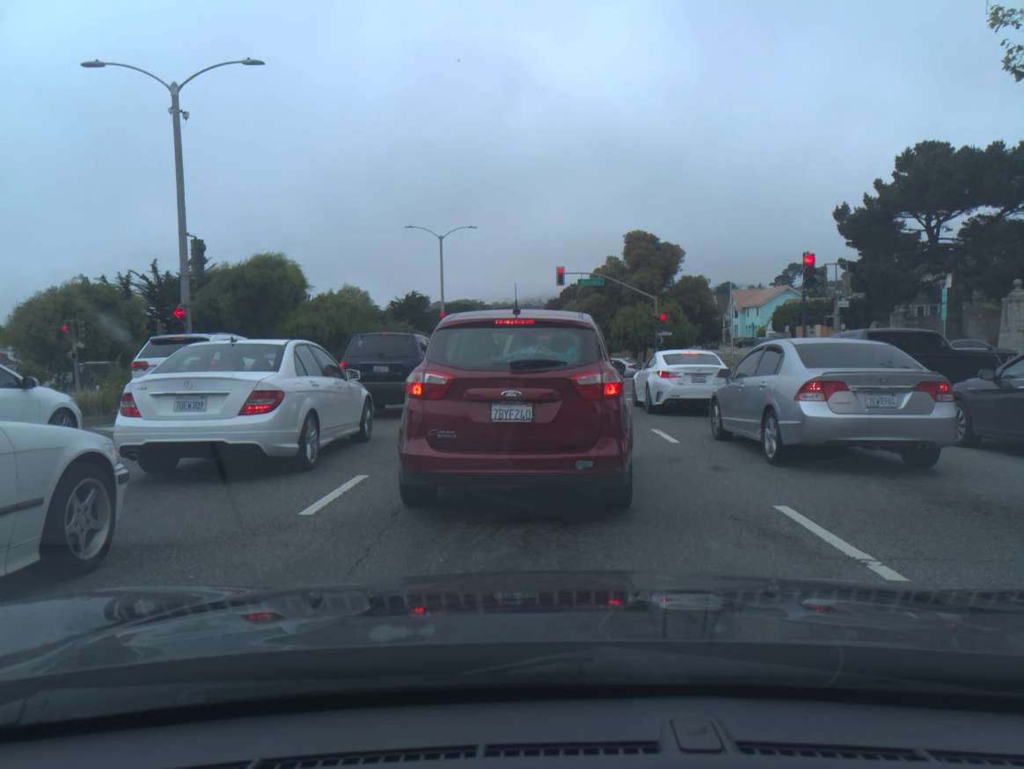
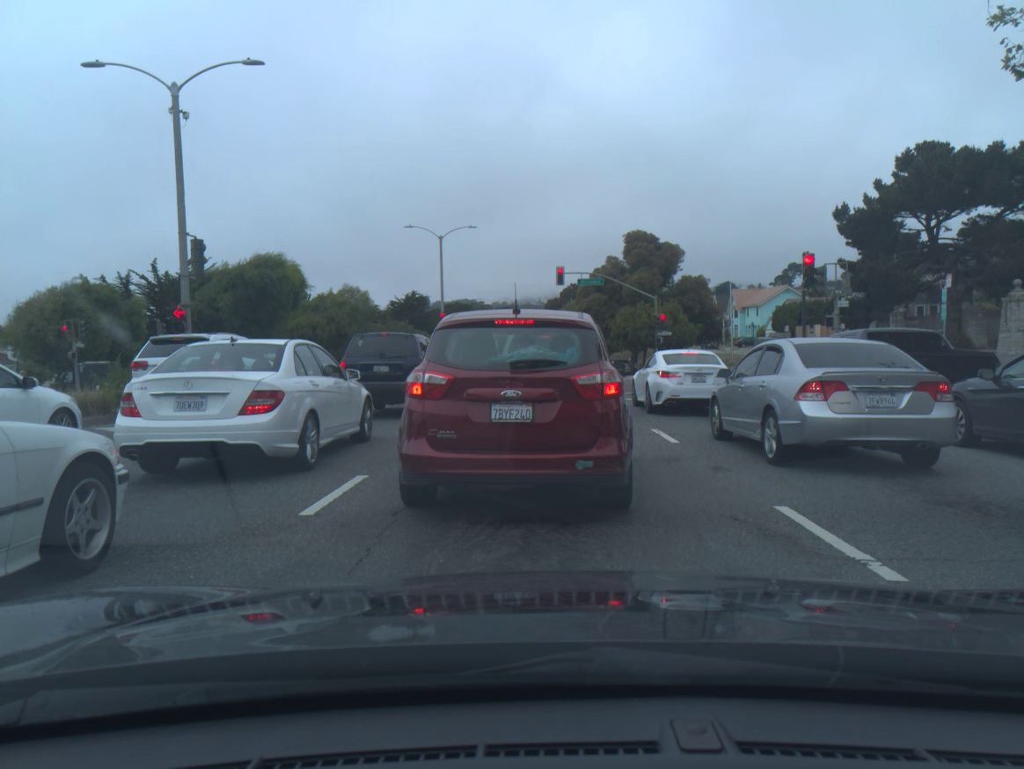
(0.0, 0.0) m; 0°
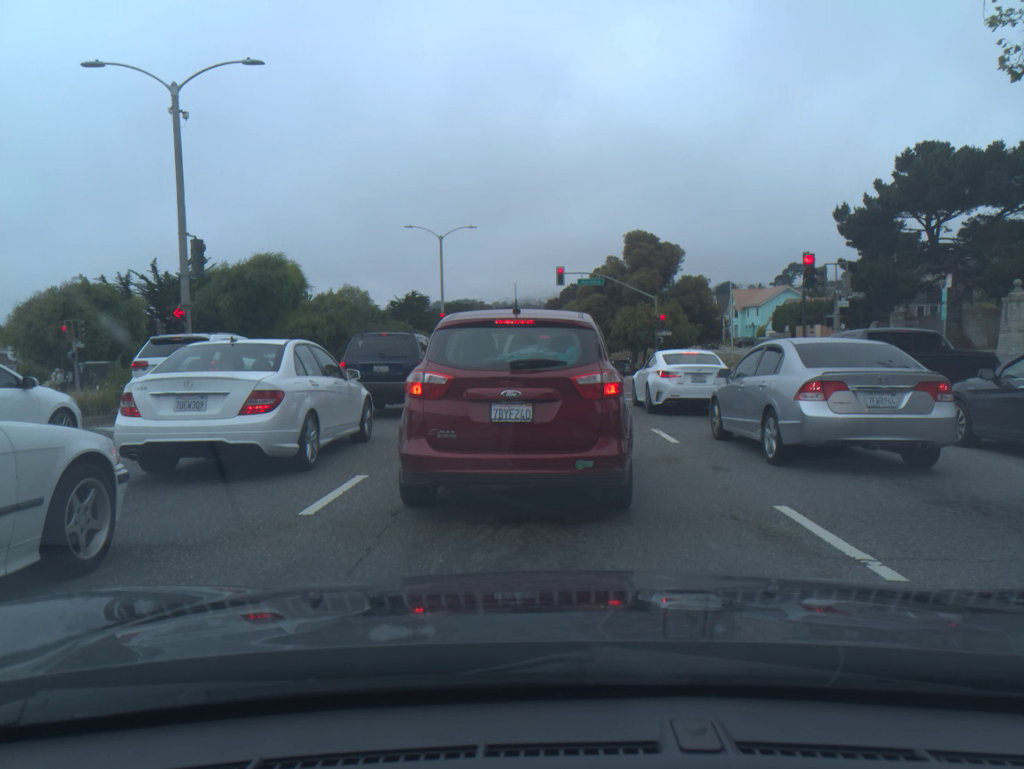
(0.0, 0.0) m; 0°
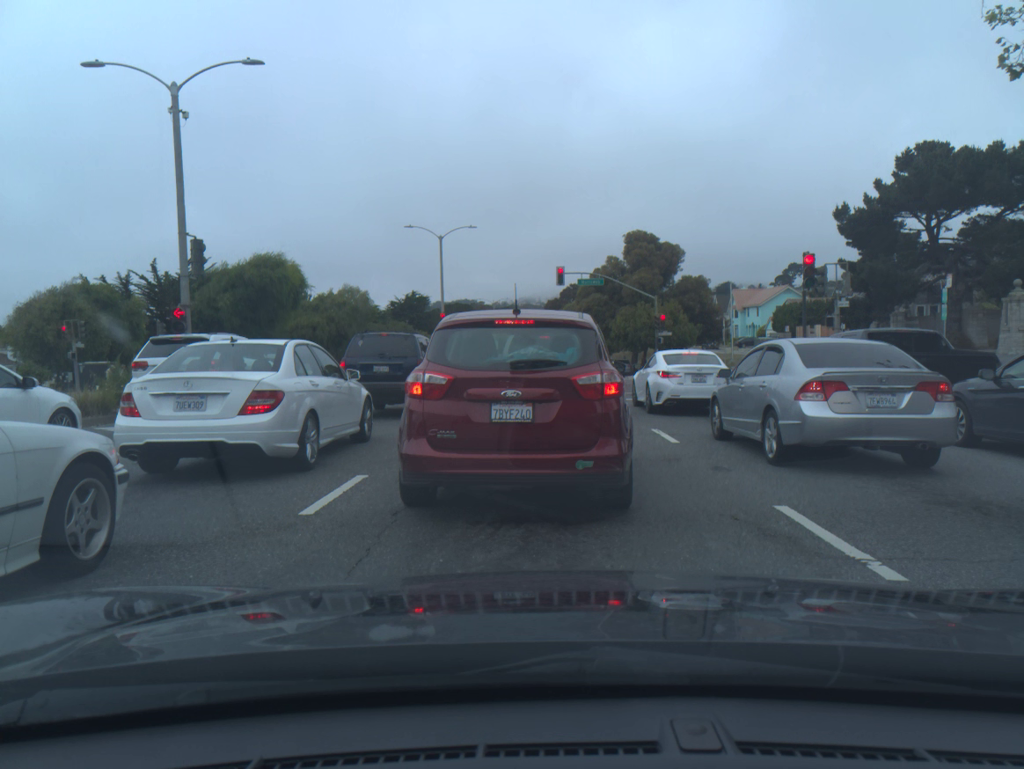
(0.0, 0.0) m; 0°
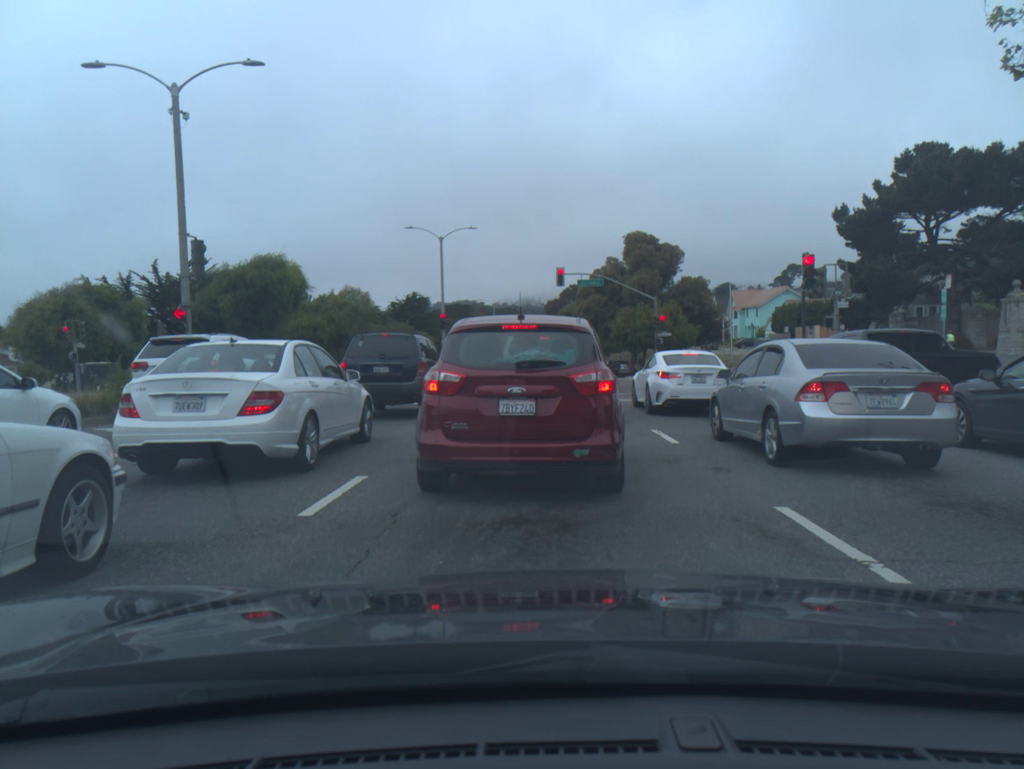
(0.0, 0.0) m; 0°
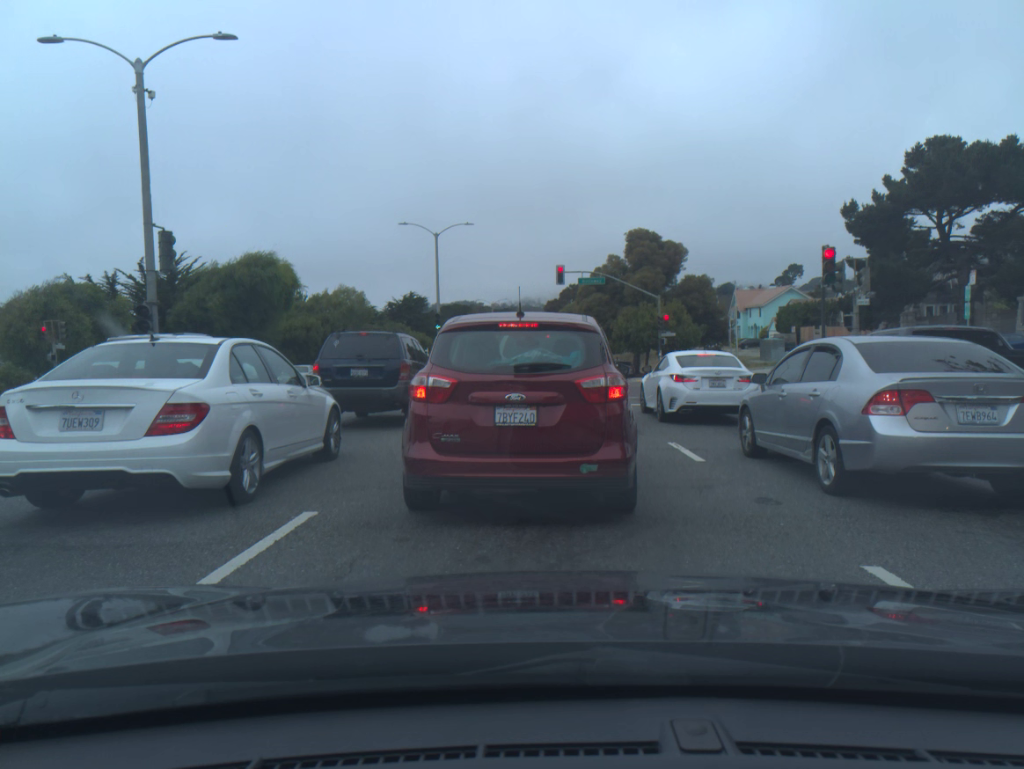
(0.0, +1.6) m; 0°
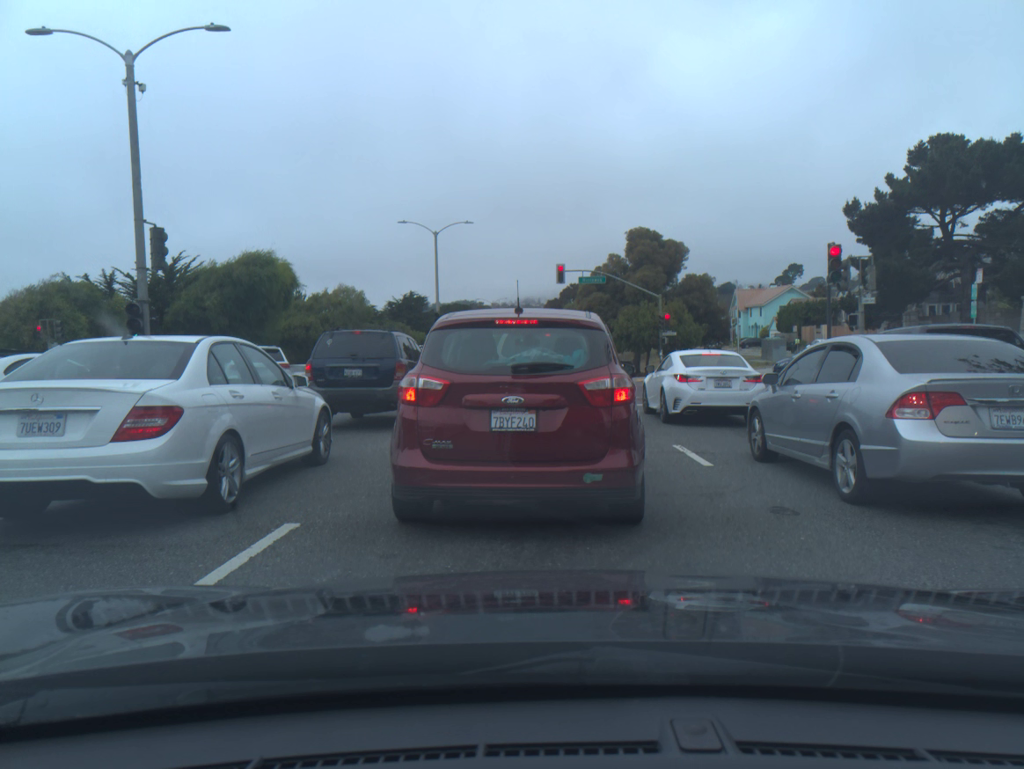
(0.0, +0.5) m; 0°
